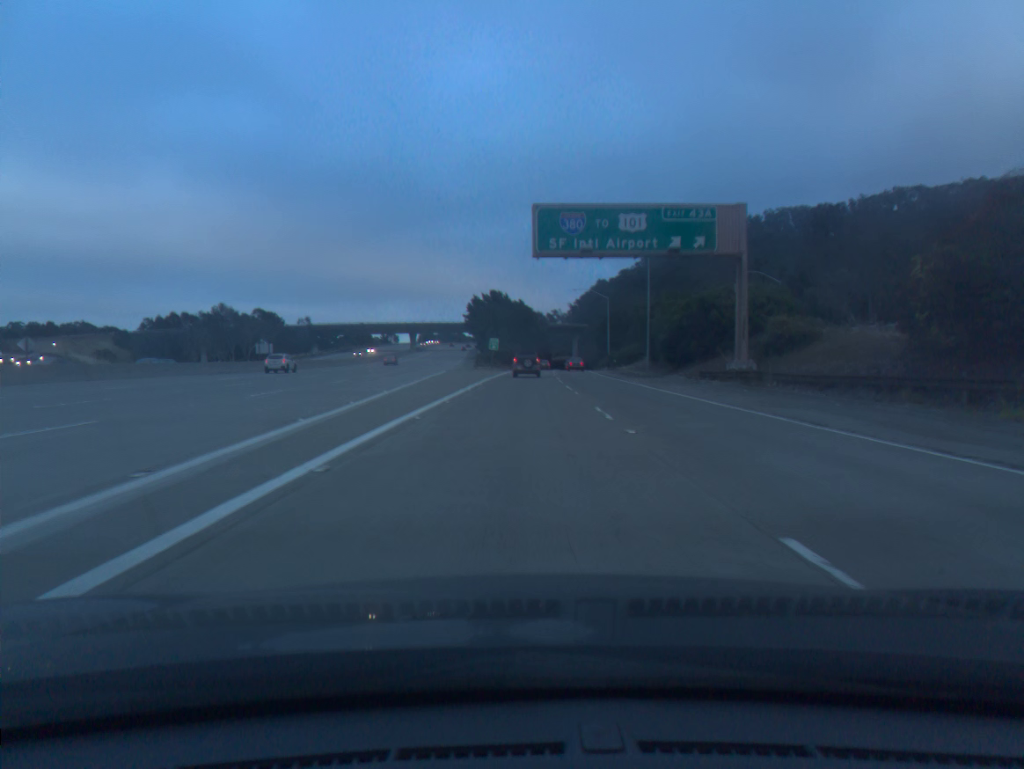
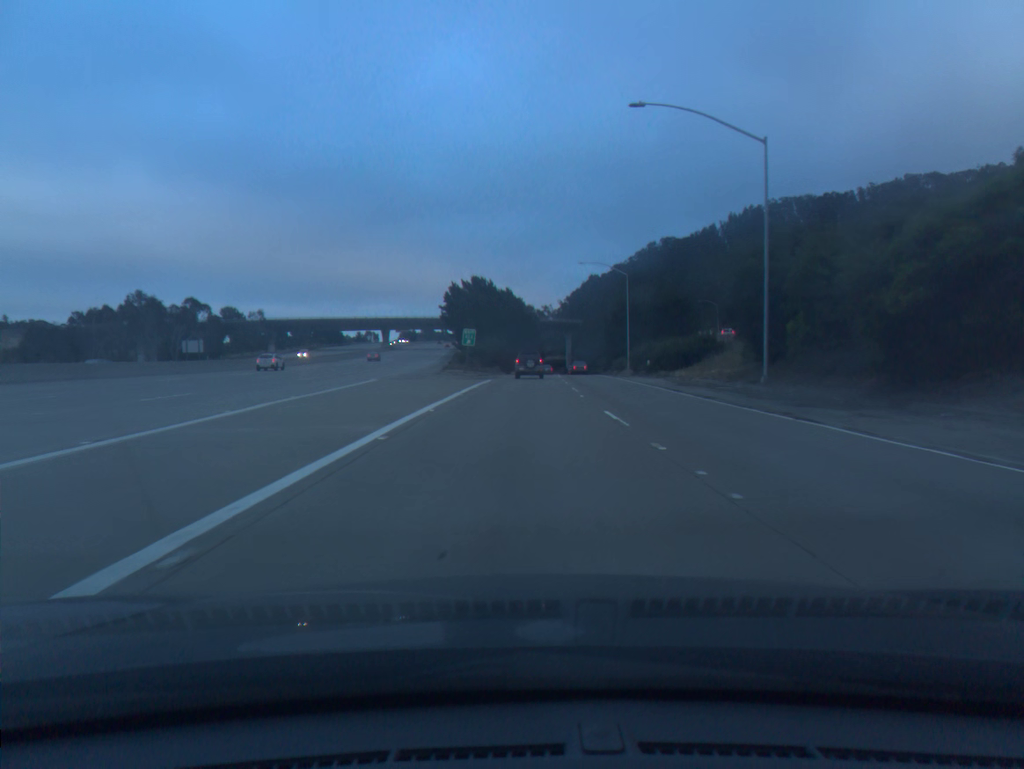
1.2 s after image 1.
(+0.2, +32.1) m; +1°
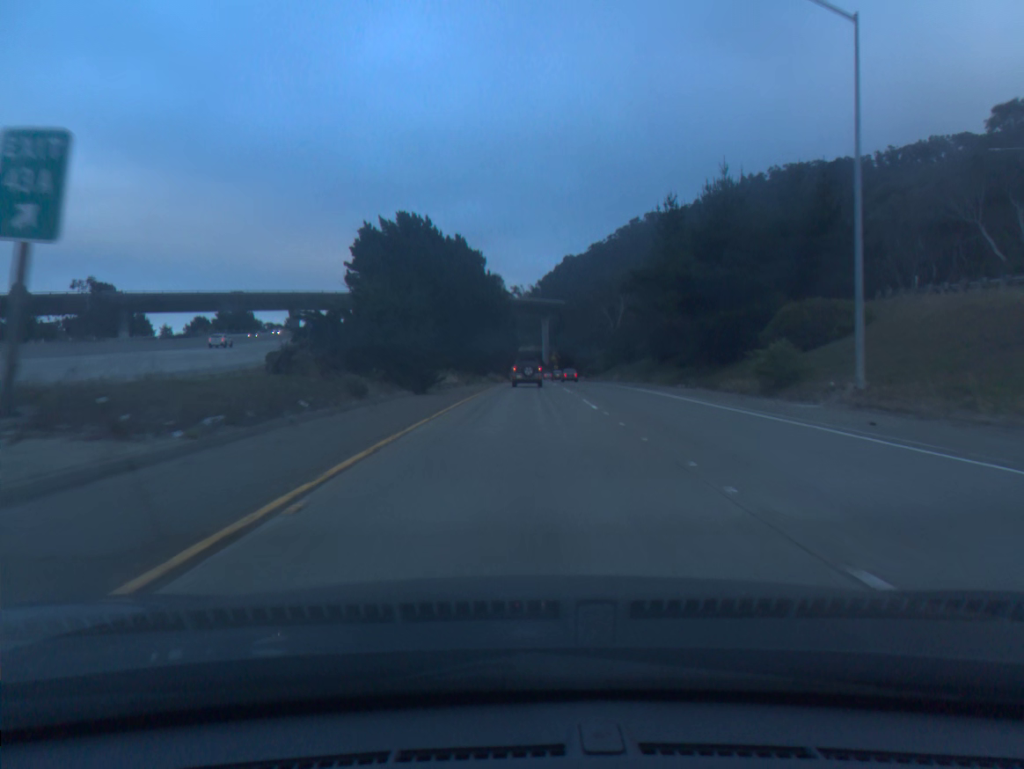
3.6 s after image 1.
(+1.4, +62.8) m; +2°
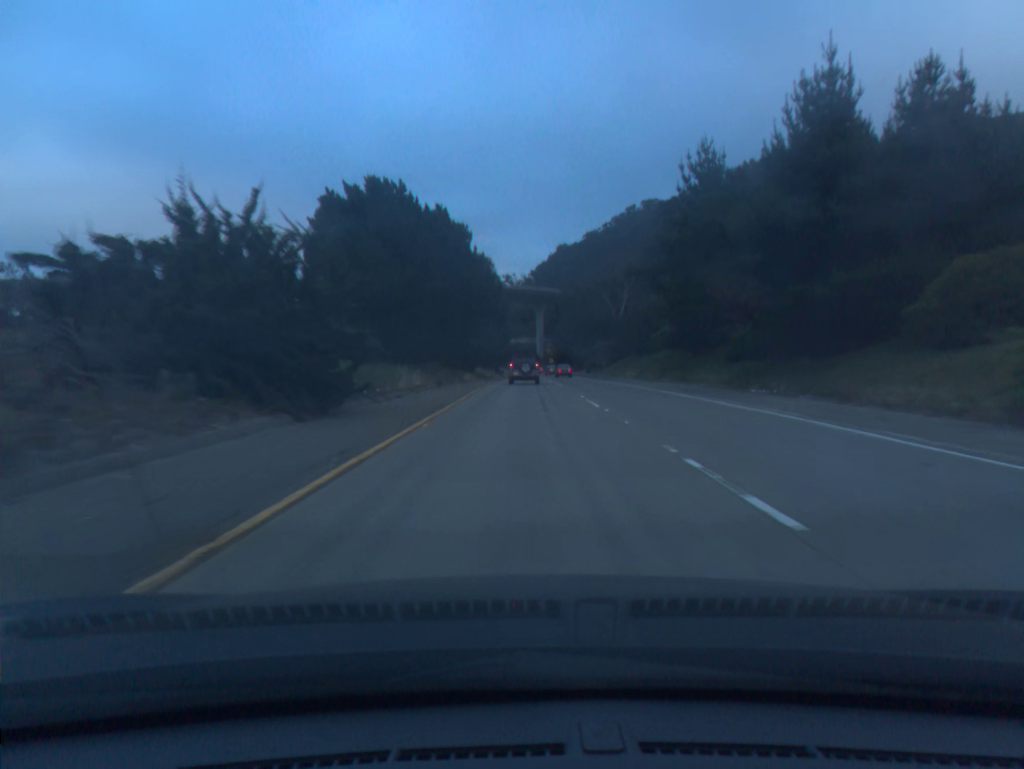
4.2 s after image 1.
(+0.1, +15.4) m; +1°
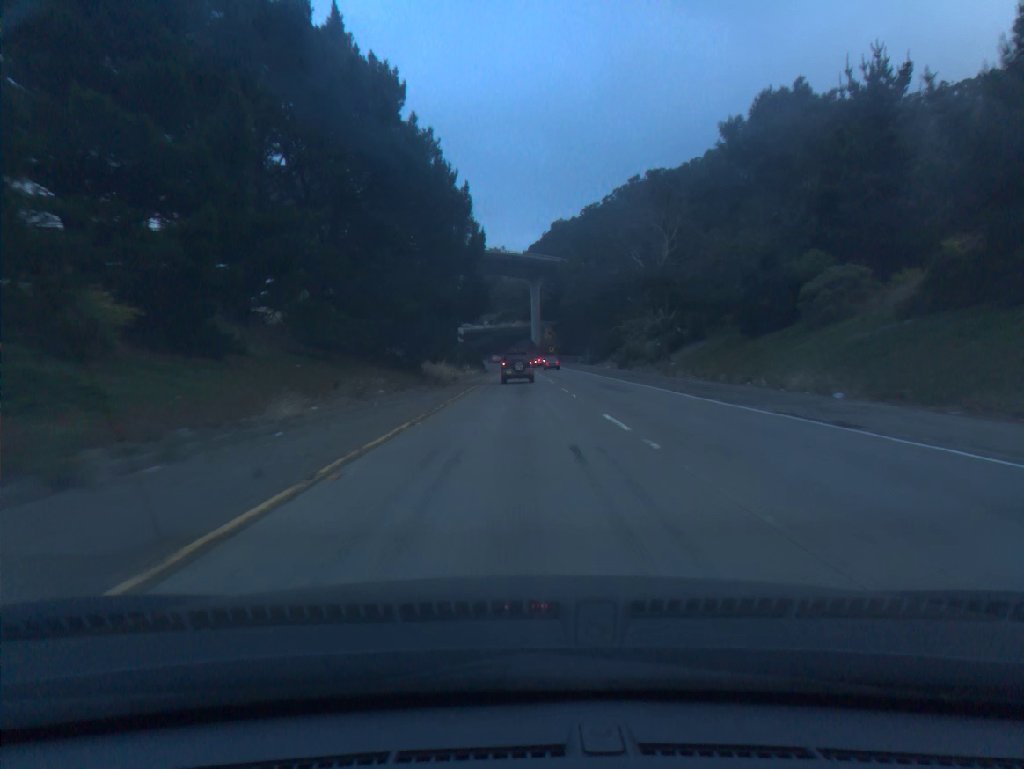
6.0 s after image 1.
(+0.4, +45.6) m; +1°
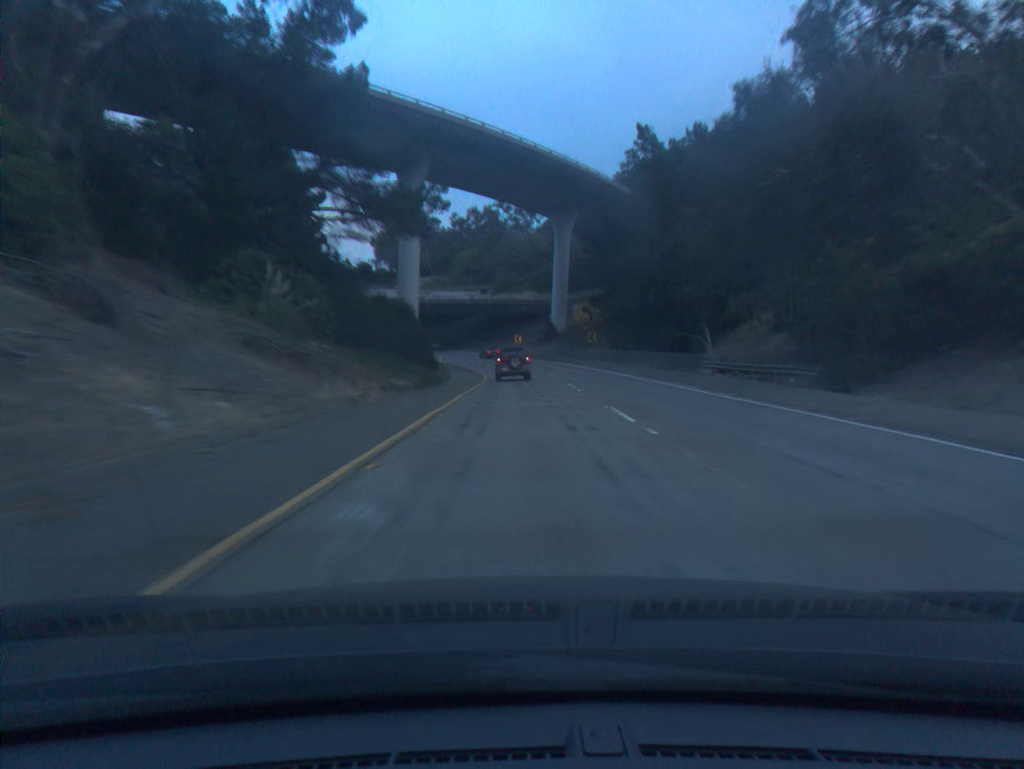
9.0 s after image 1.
(-0.4, +73.5) m; 0°
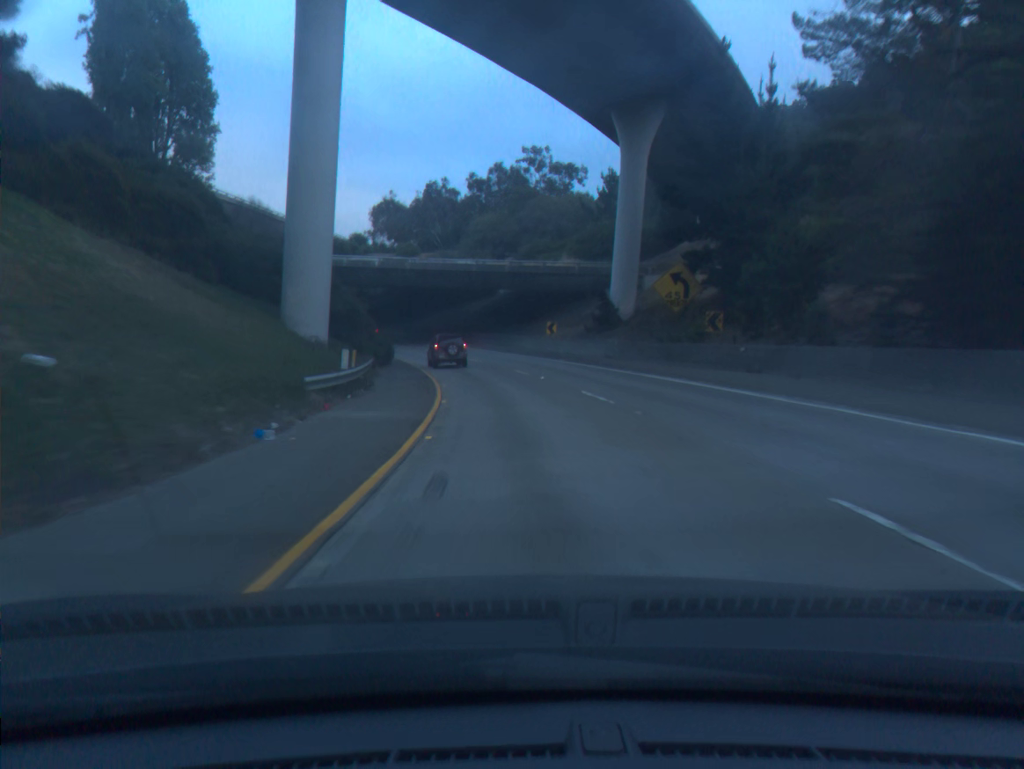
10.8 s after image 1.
(-0.3, +41.4) m; -2°
